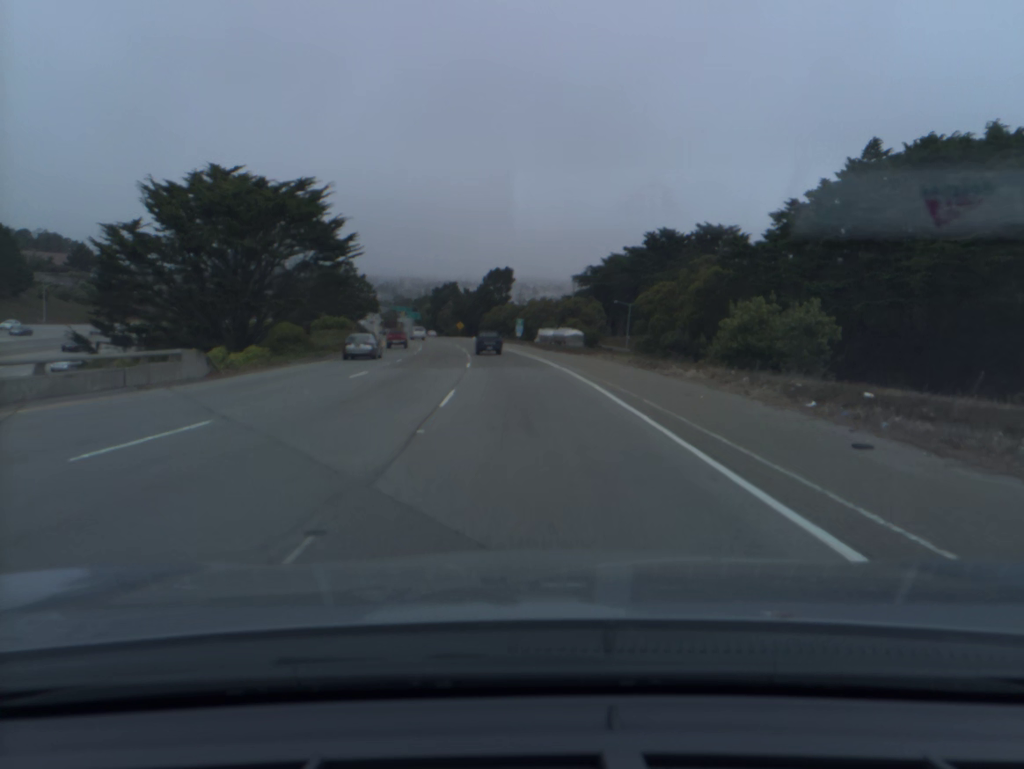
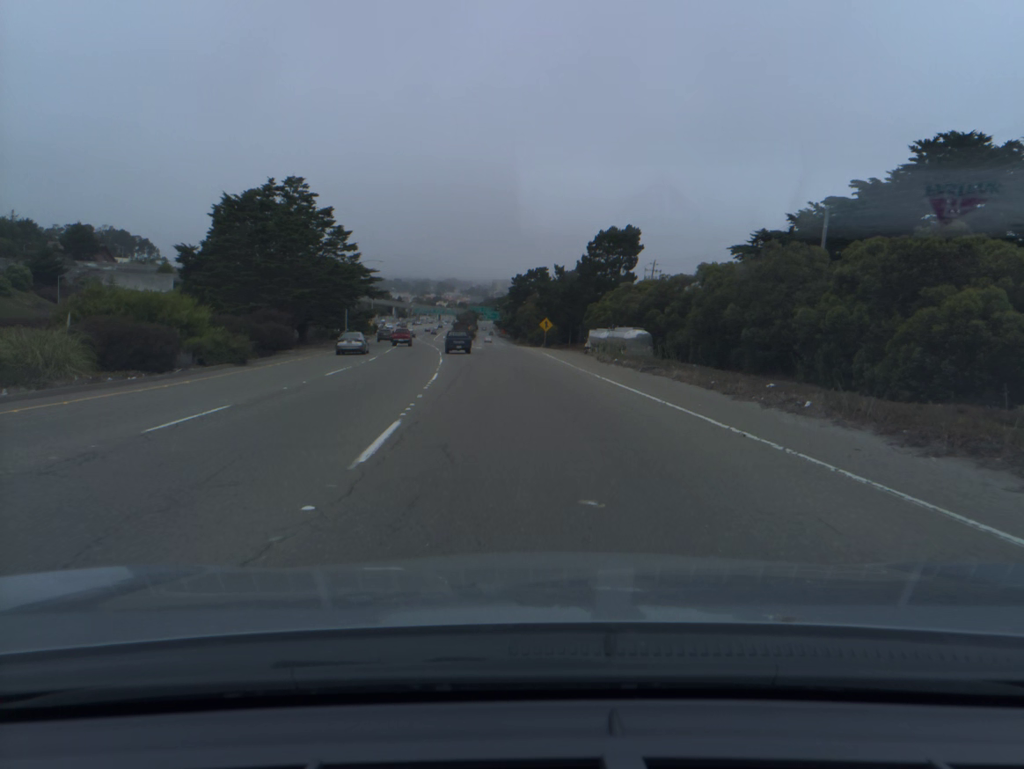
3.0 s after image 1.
(-5.5, +82.5) m; -7°
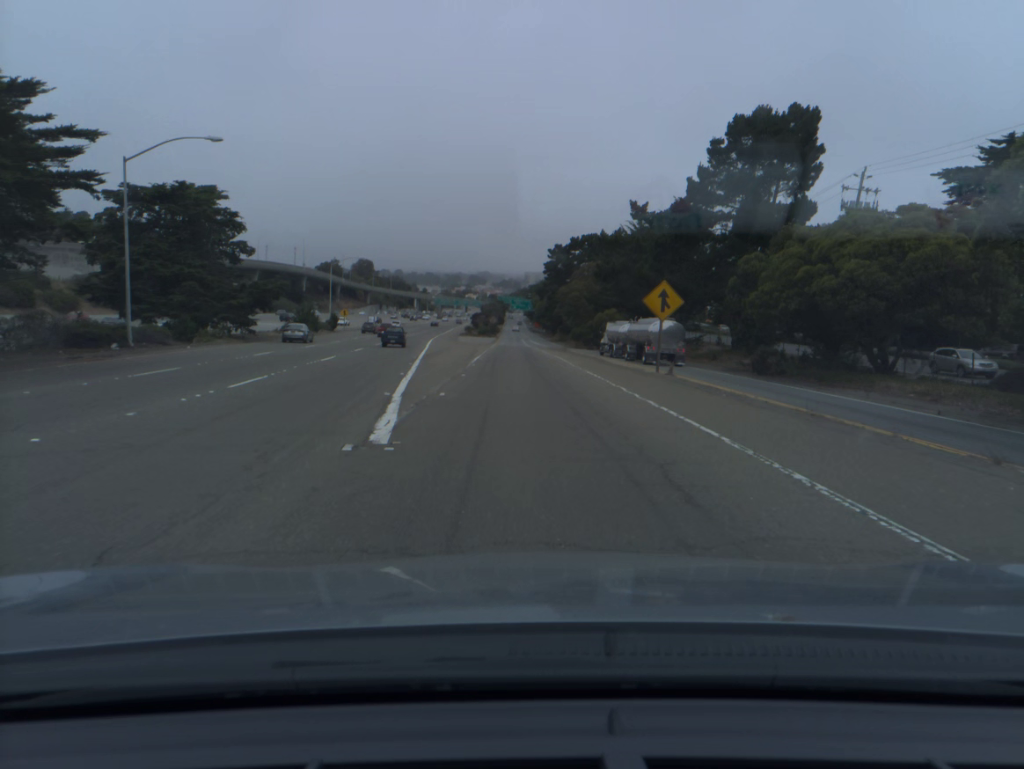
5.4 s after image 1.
(-1.5, +62.4) m; -2°
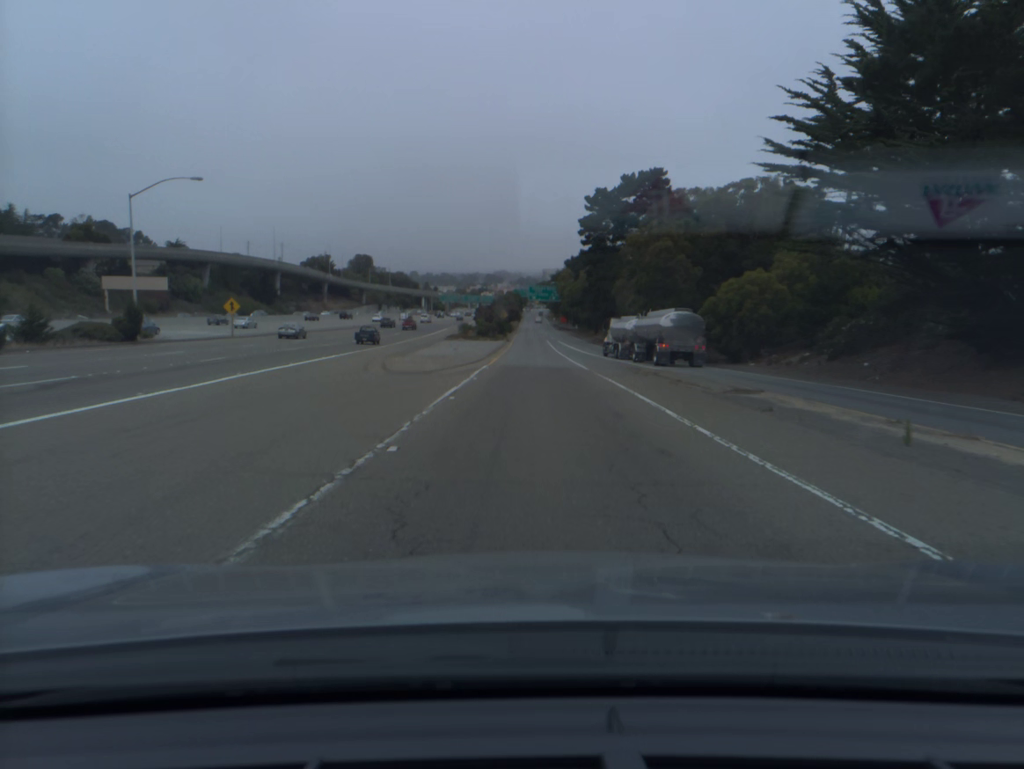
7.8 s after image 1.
(-0.7, +58.7) m; -1°
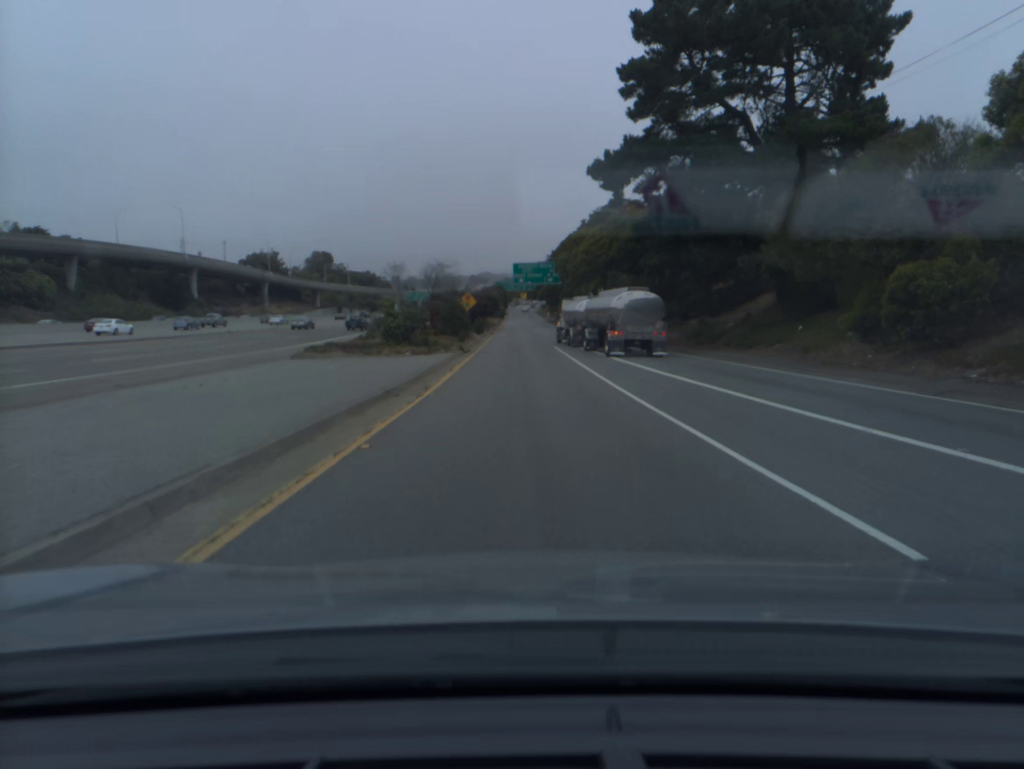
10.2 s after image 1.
(+0.5, +55.8) m; +1°
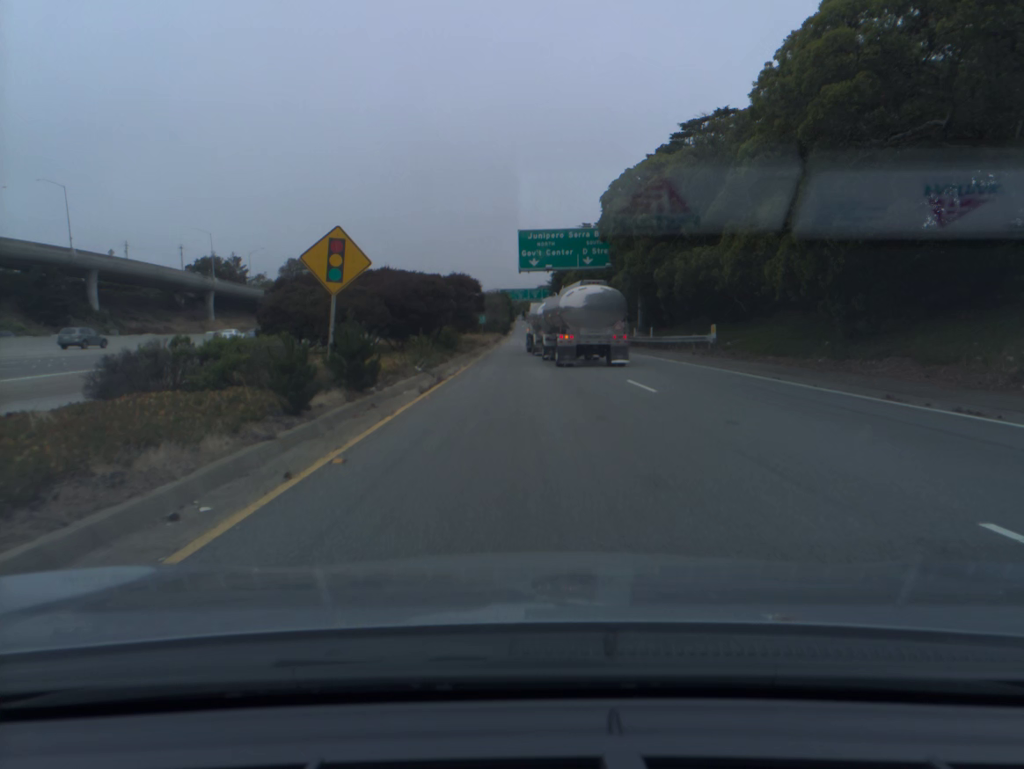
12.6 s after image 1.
(-0.4, +52.6) m; -1°
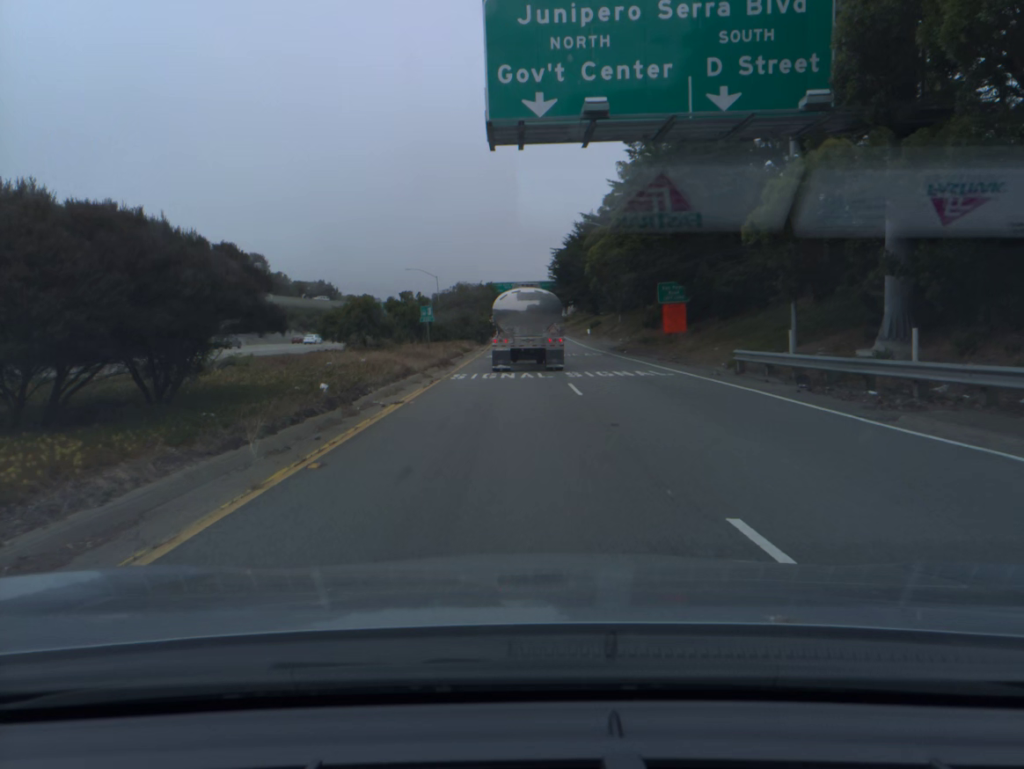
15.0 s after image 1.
(+0.3, +44.3) m; +1°
